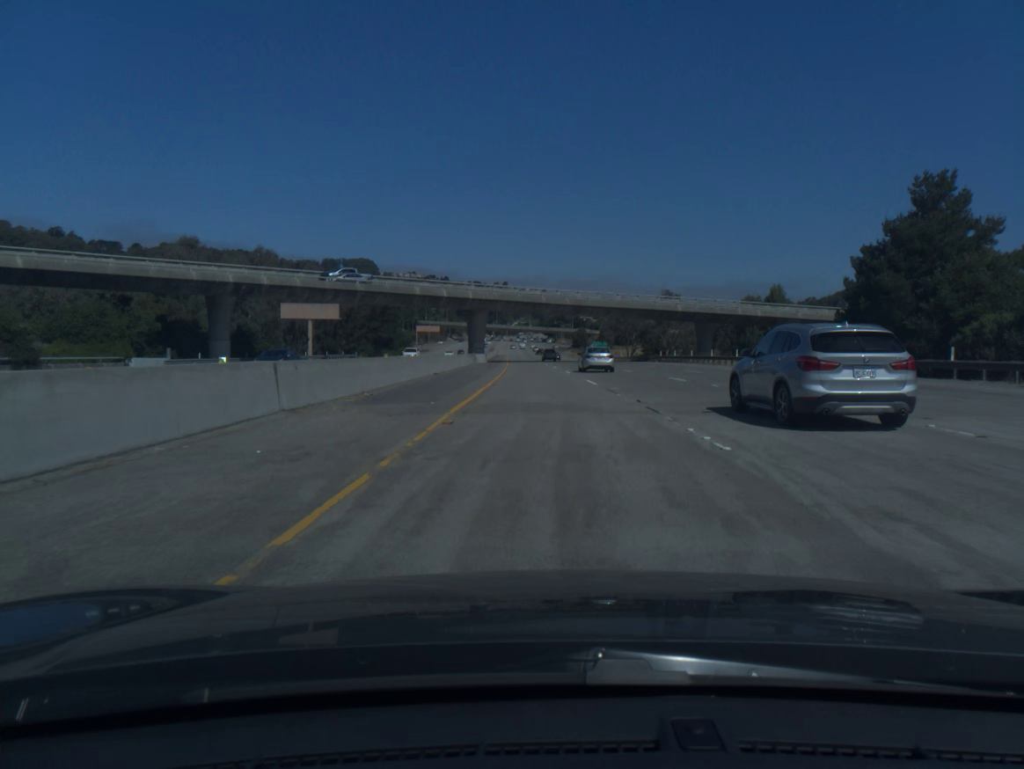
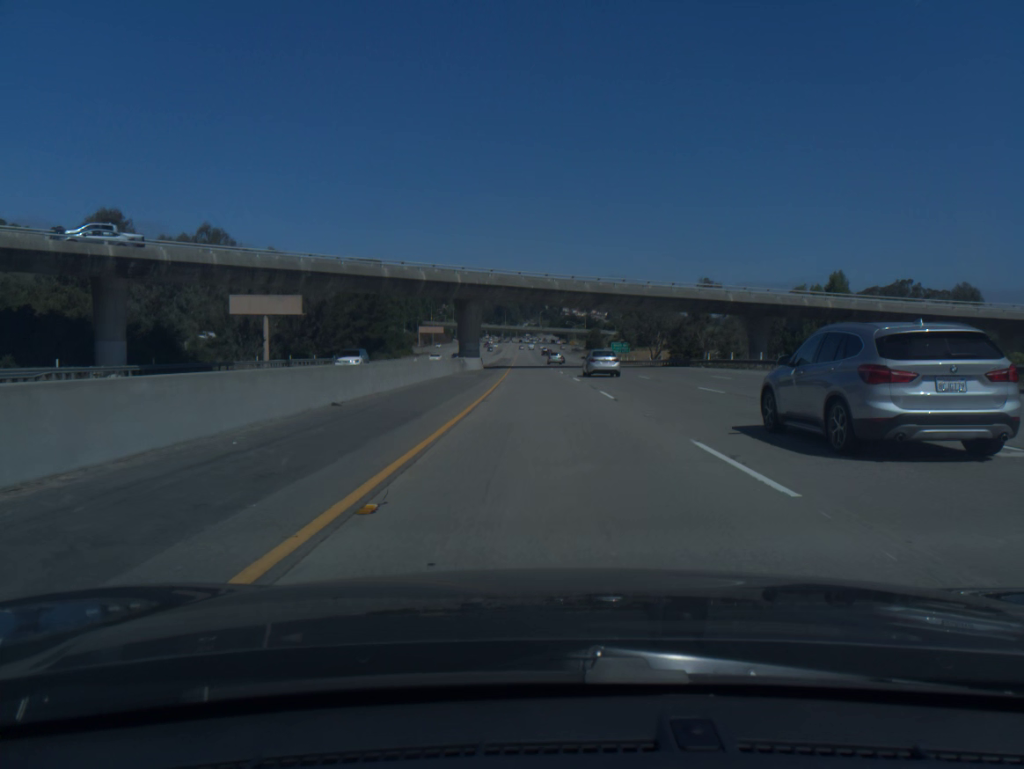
(-0.2, +20.6) m; -1°
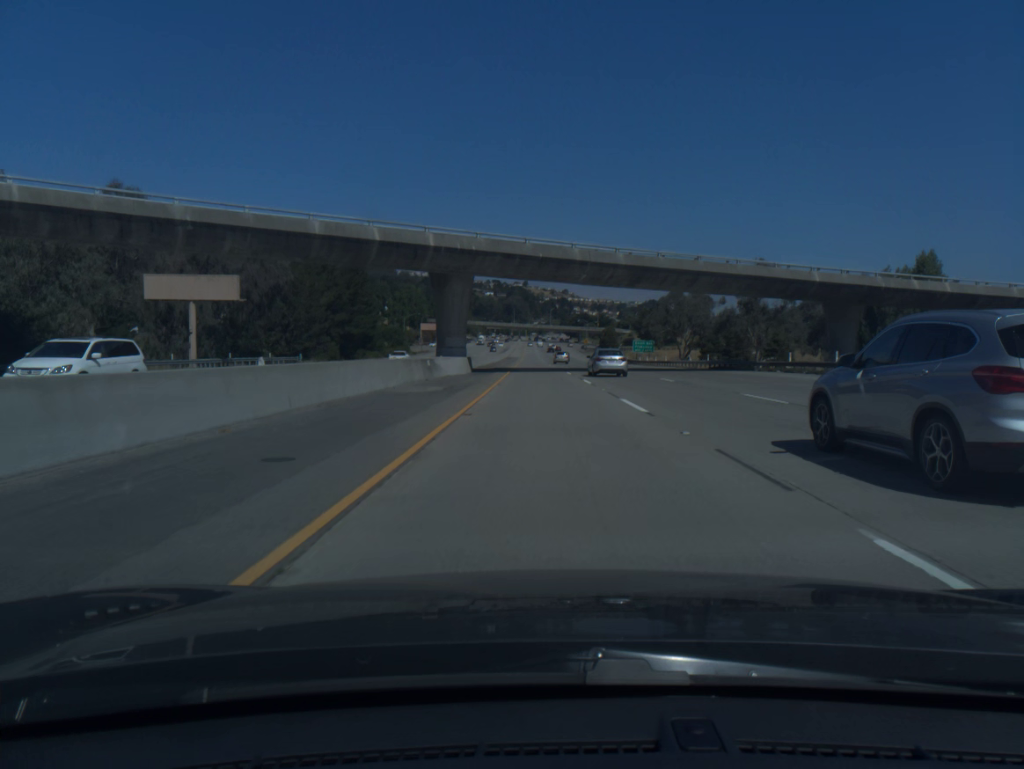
(-0.2, +20.6) m; -1°
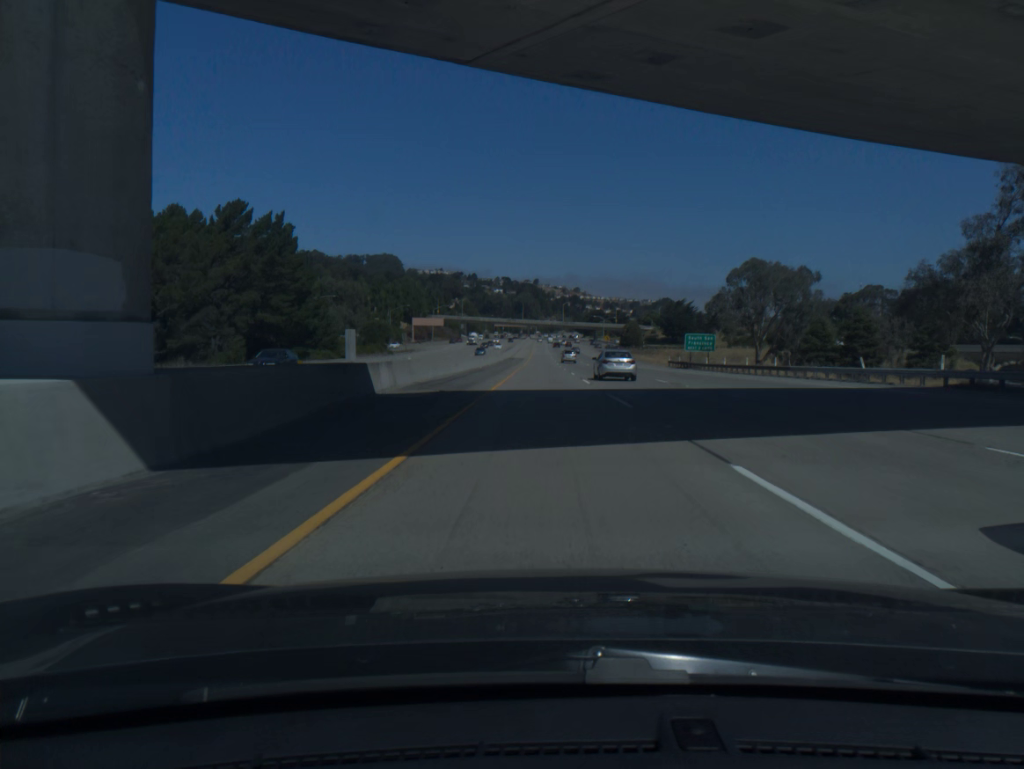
(-0.3, +41.2) m; -1°
